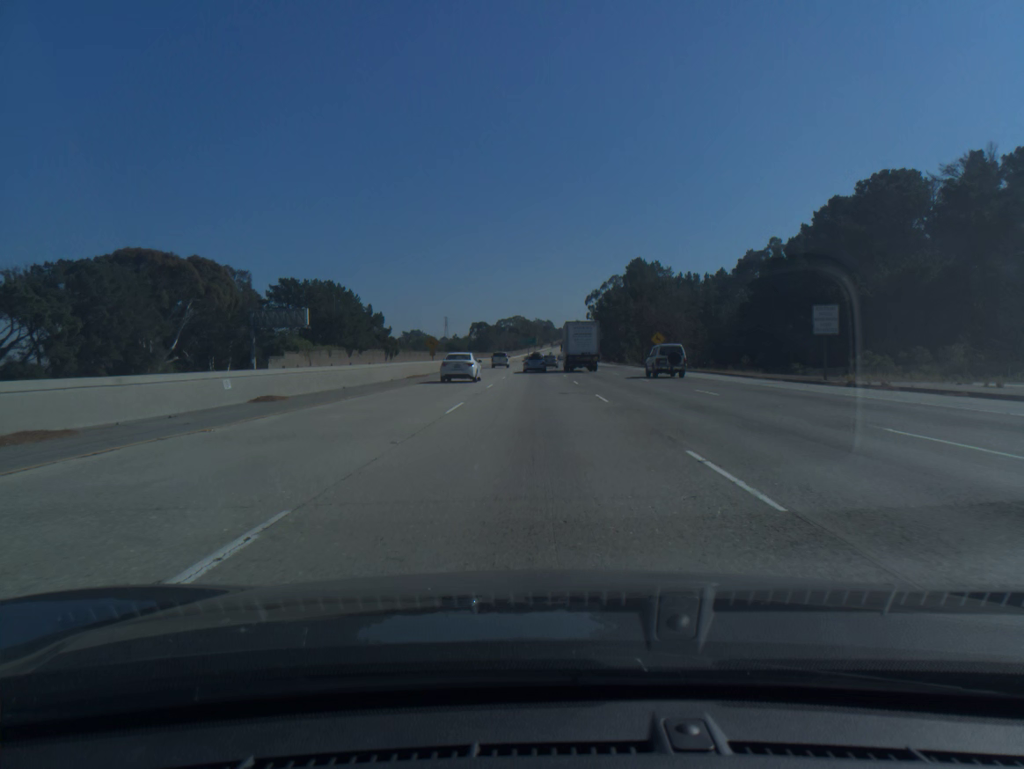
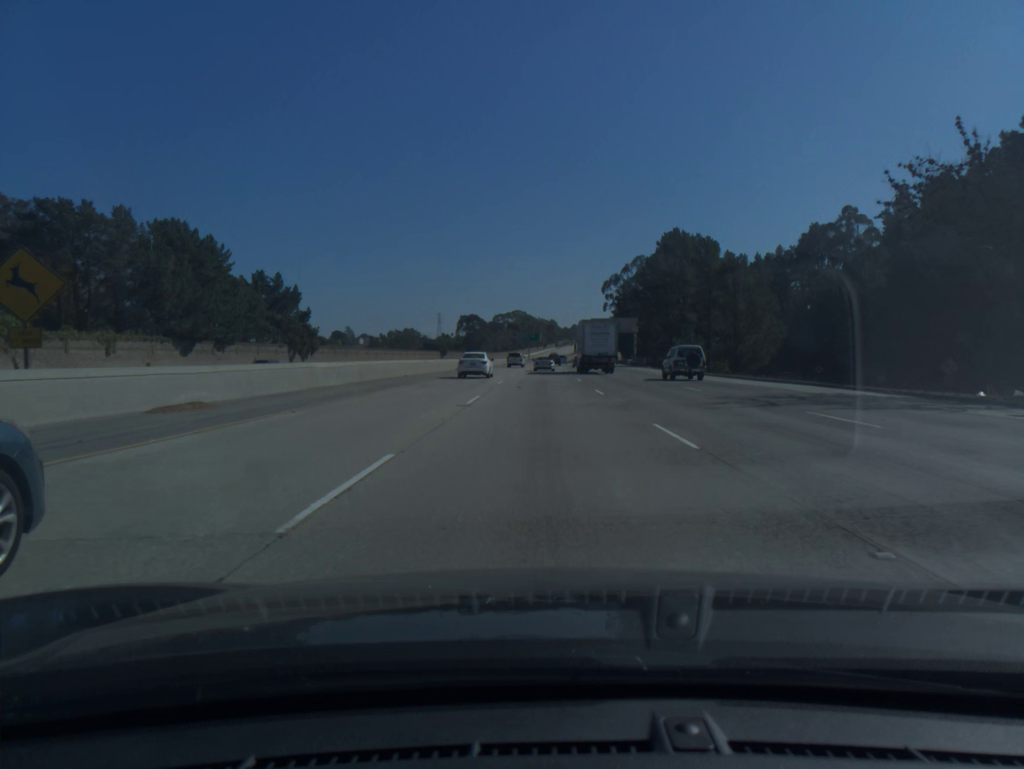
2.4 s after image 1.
(-0.2, +69.0) m; 0°
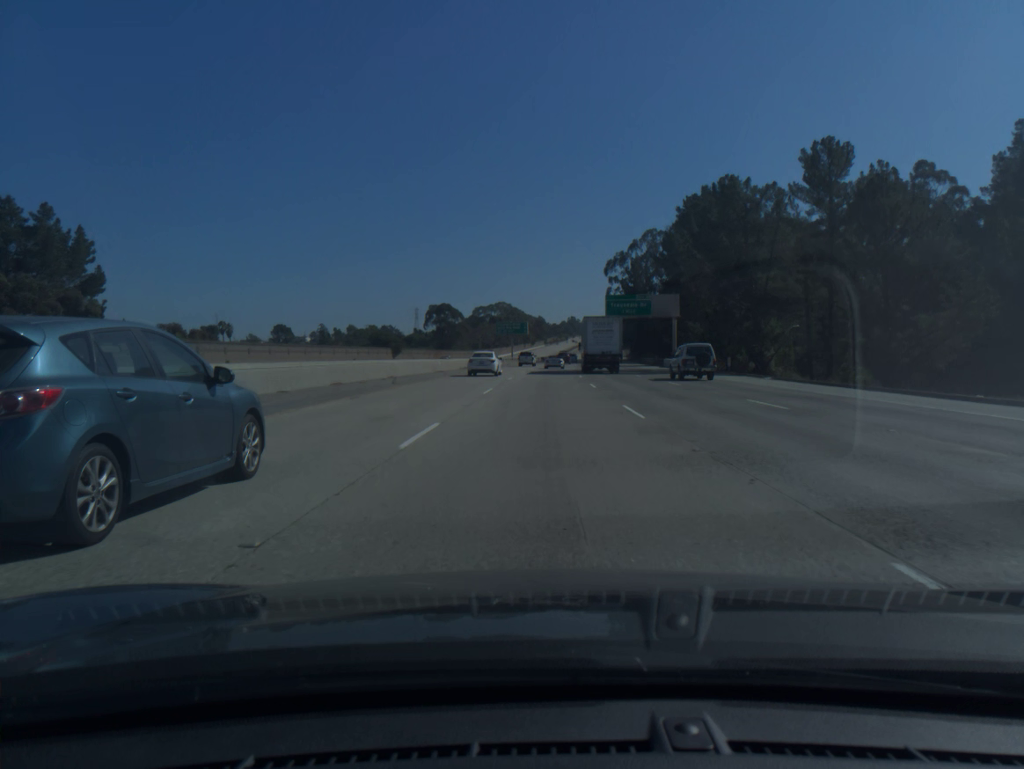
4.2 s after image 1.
(+0.3, +53.2) m; +1°
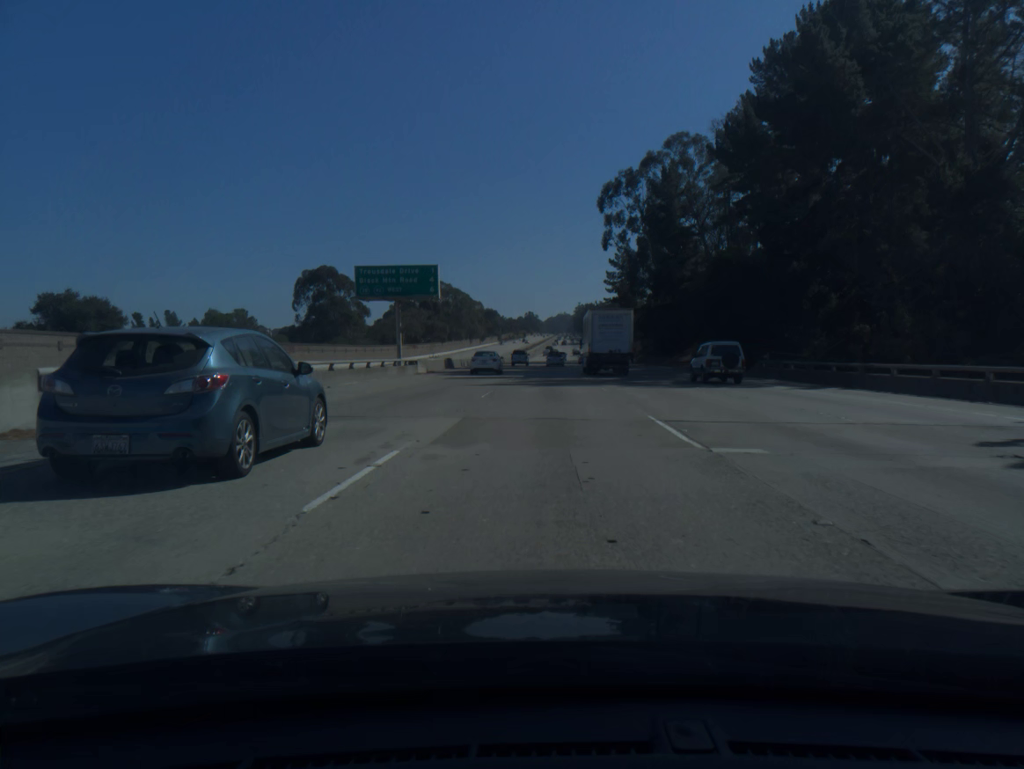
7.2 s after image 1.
(+2.3, +91.6) m; +3°
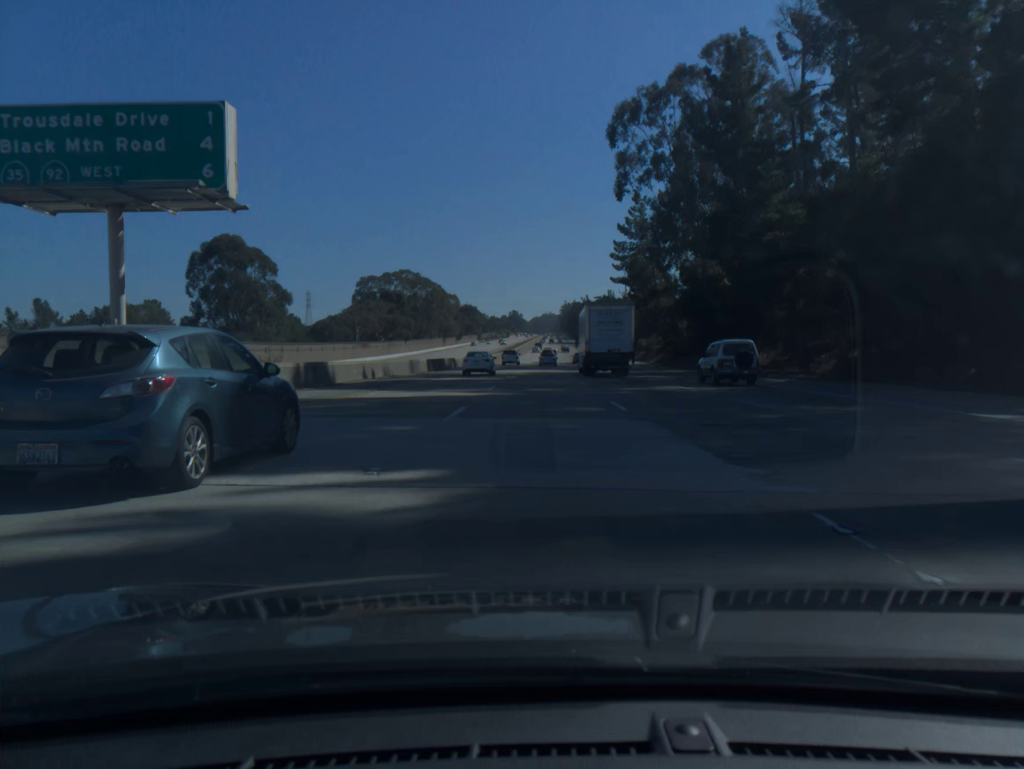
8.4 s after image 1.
(+0.5, +37.6) m; +1°
